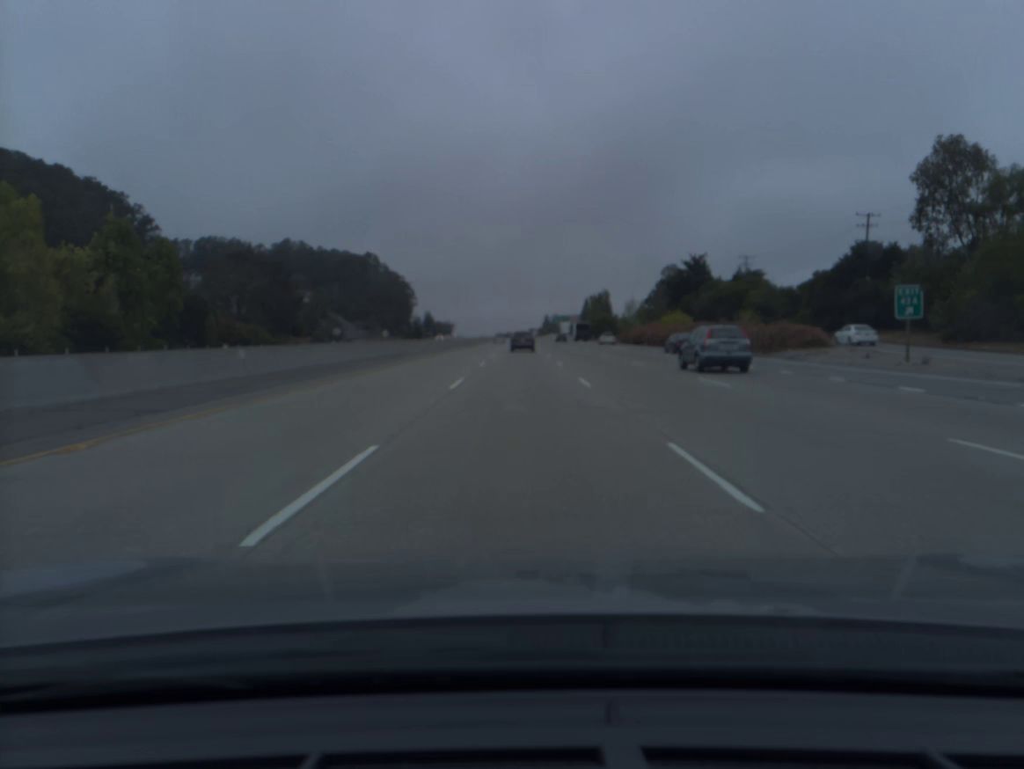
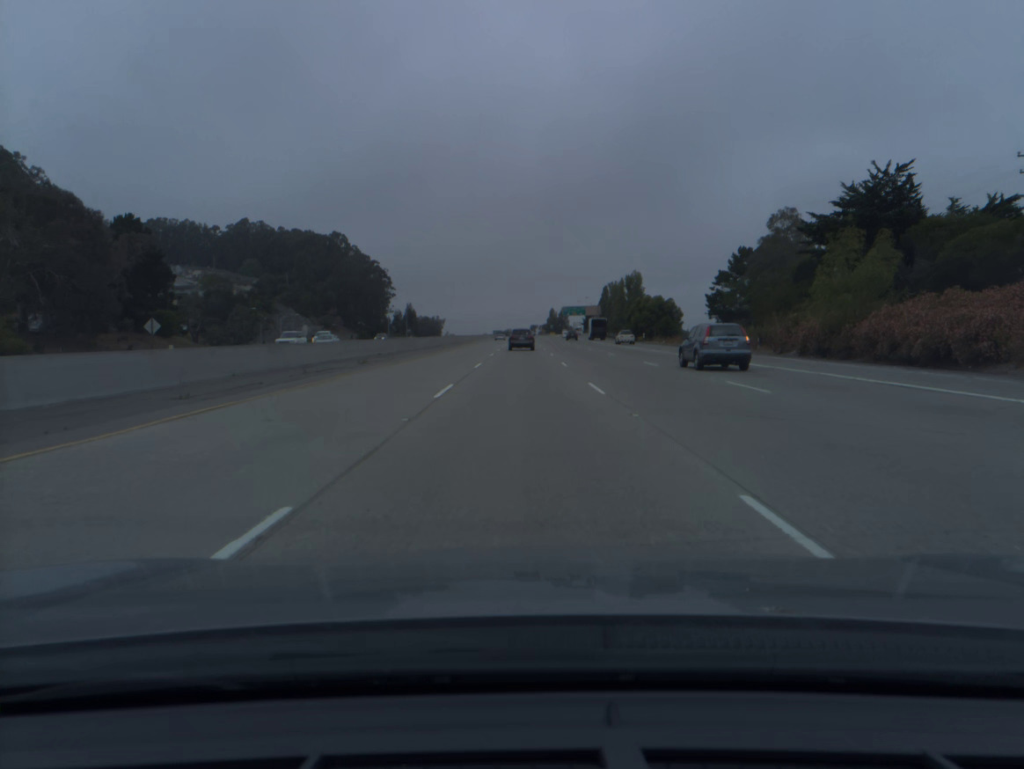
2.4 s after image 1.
(-0.1, +76.2) m; 0°
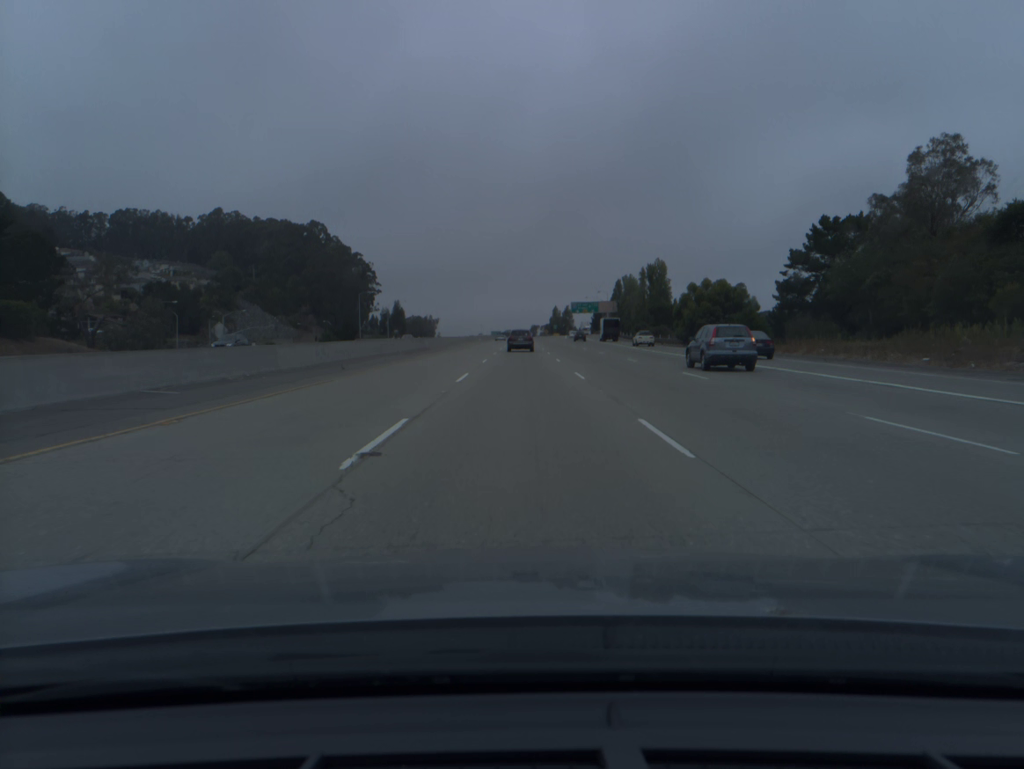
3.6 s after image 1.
(0.0, +37.8) m; 0°
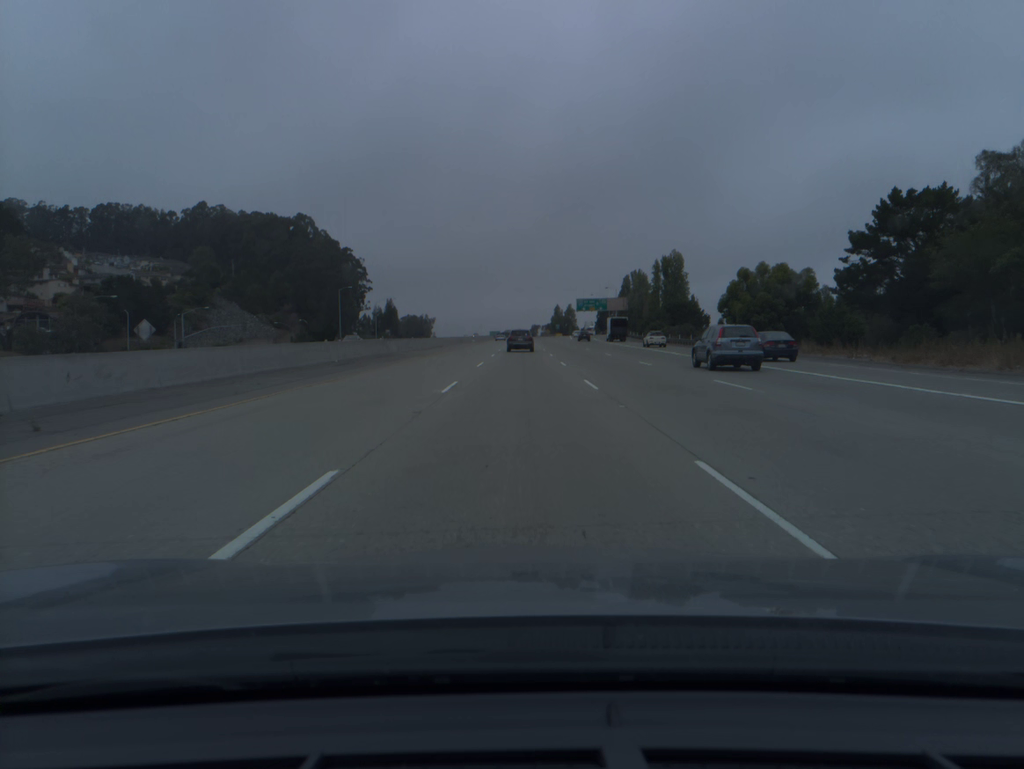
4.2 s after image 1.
(0.0, +18.8) m; 0°
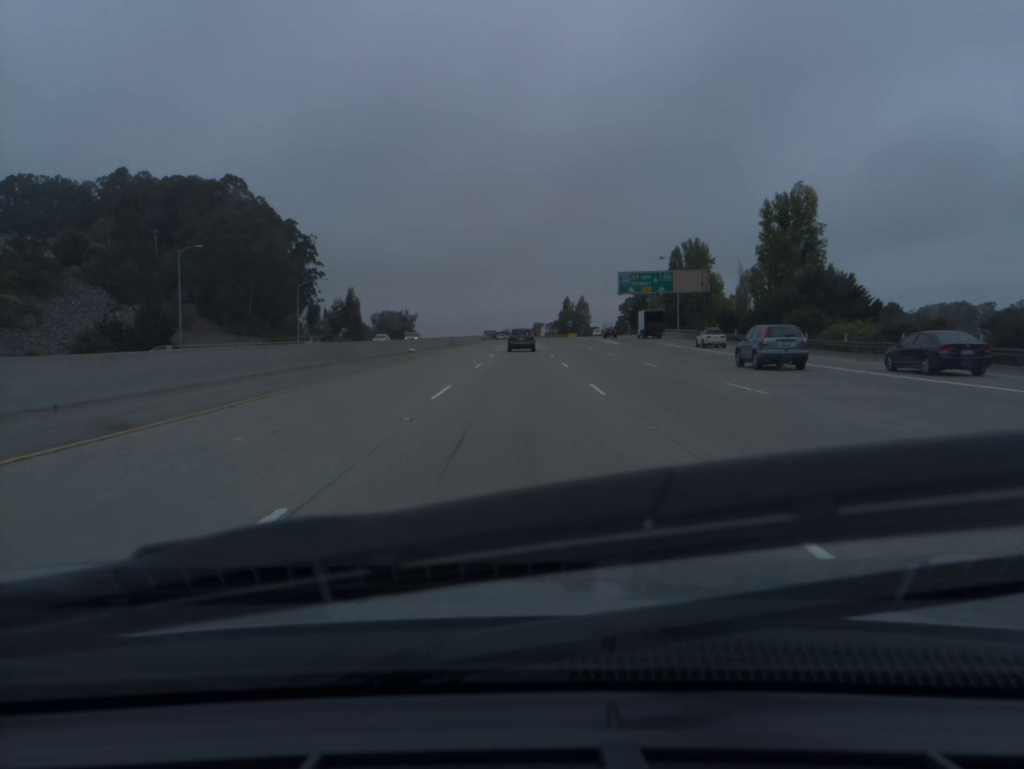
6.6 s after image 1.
(0.0, +74.9) m; 0°
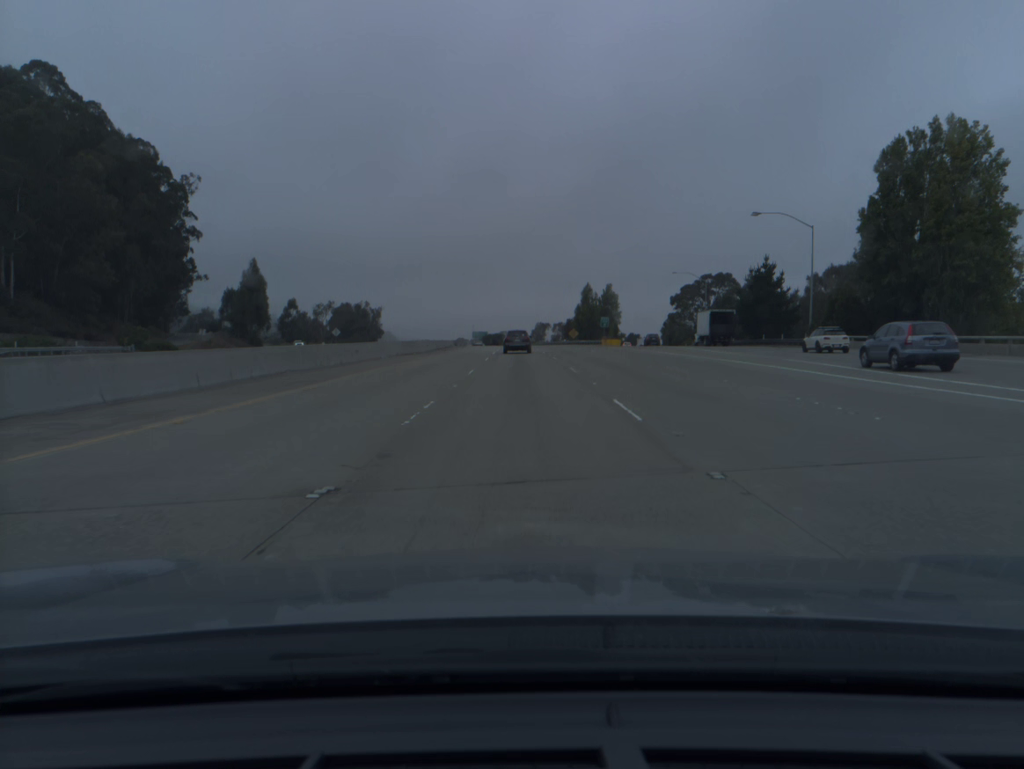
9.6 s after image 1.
(-0.1, +92.8) m; 0°
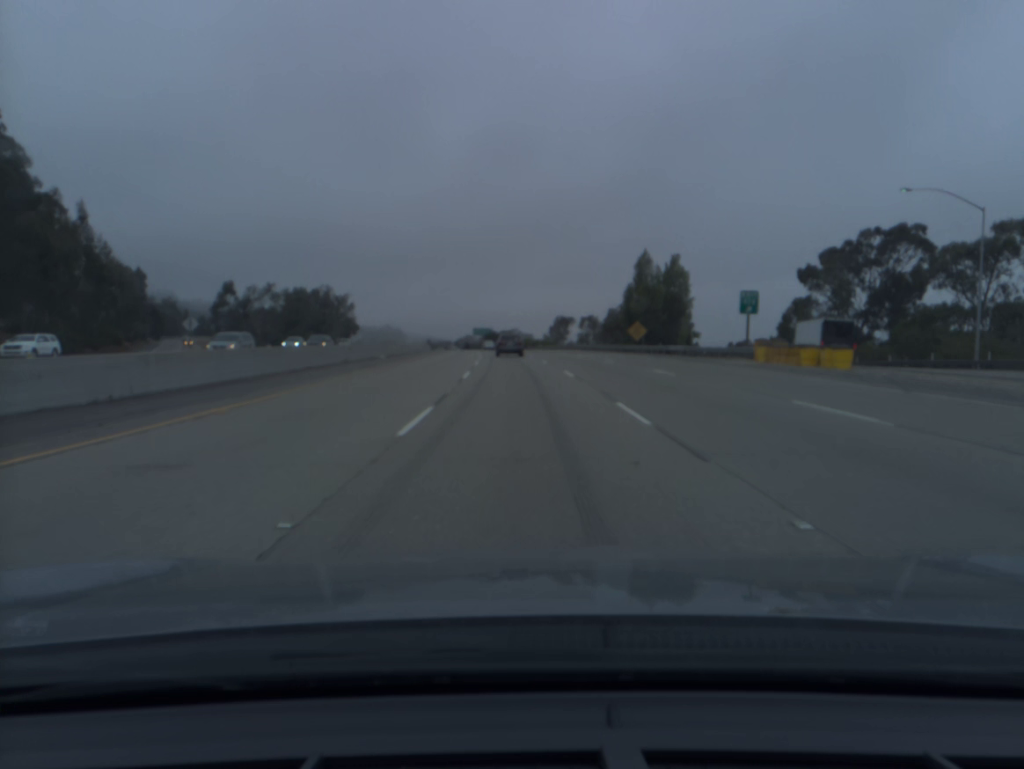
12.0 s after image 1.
(-0.4, +73.8) m; -1°
